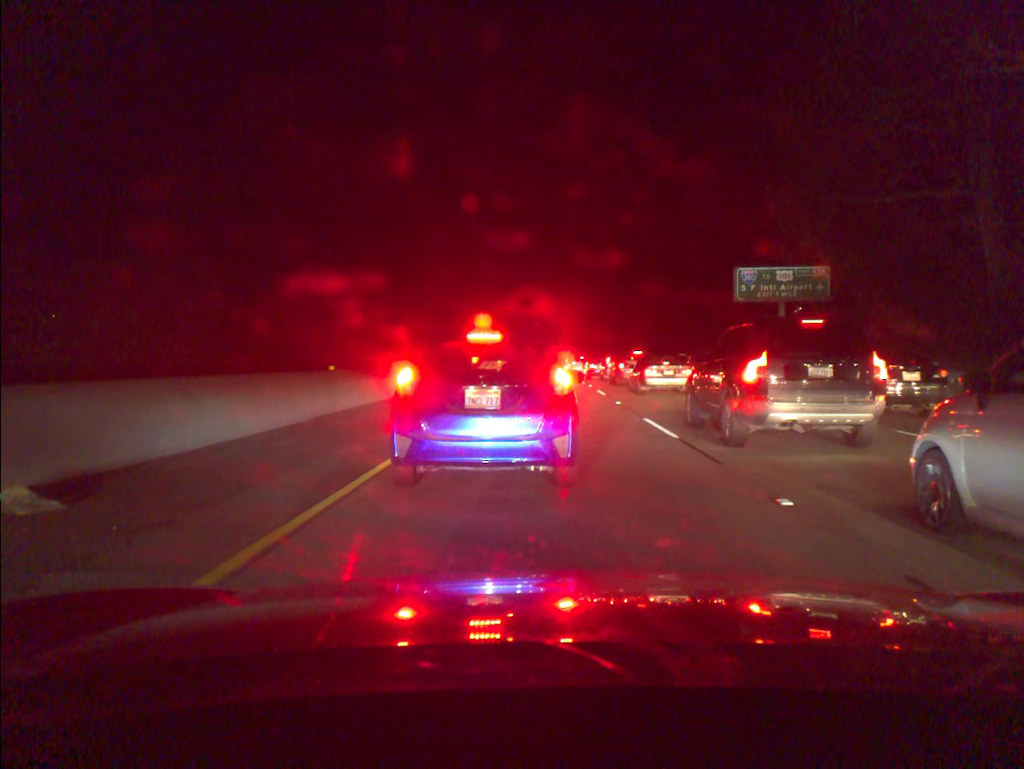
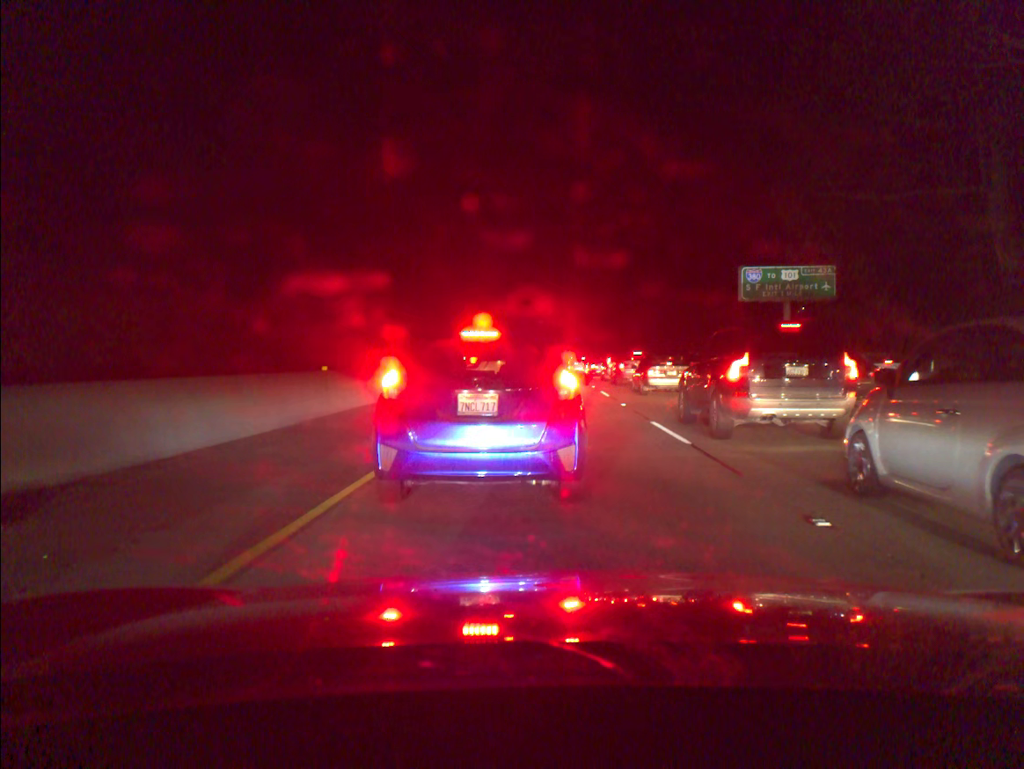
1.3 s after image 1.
(0.0, +0.8) m; 0°
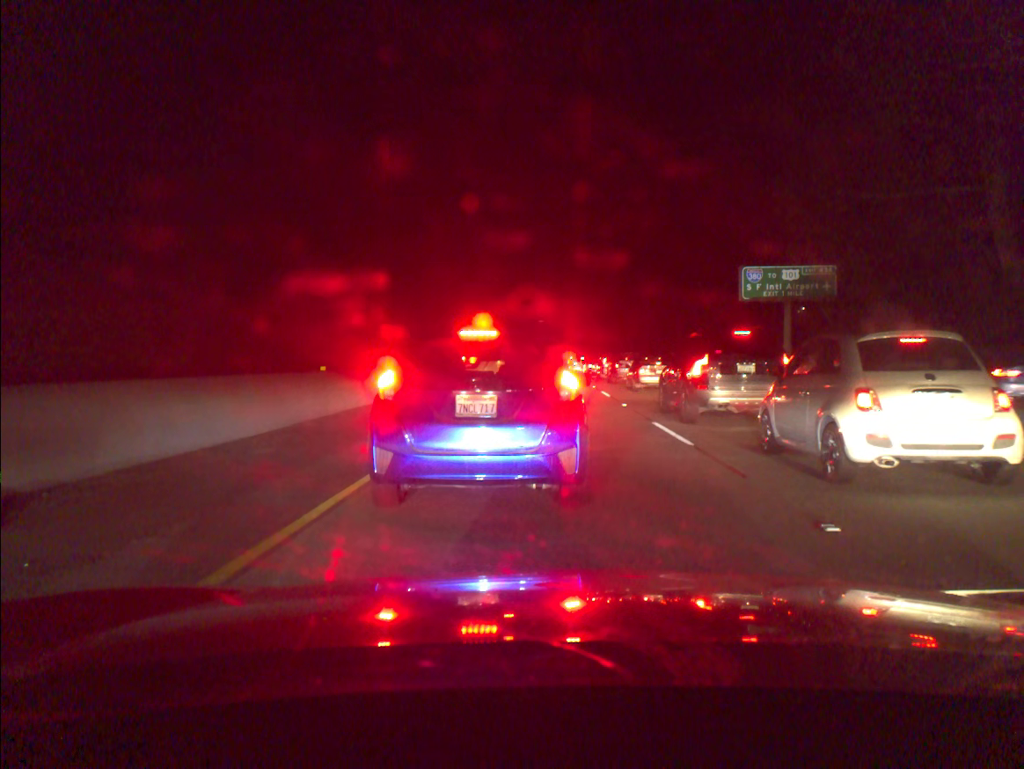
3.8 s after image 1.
(0.0, +0.2) m; 0°
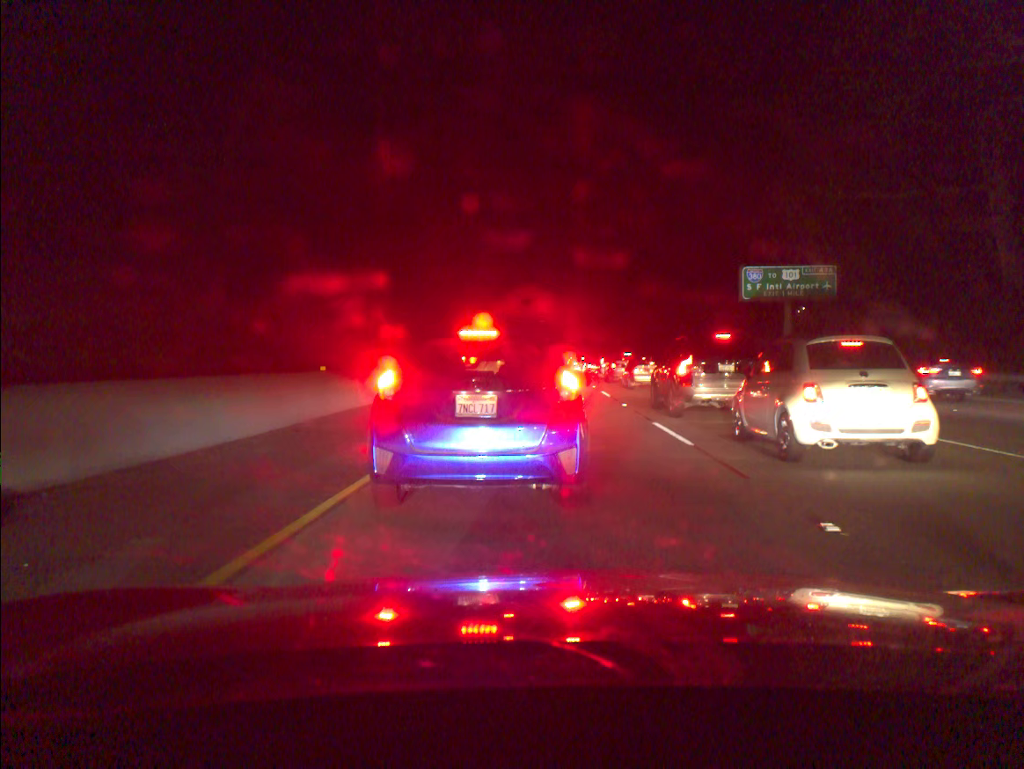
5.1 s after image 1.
(0.0, 0.0) m; 0°
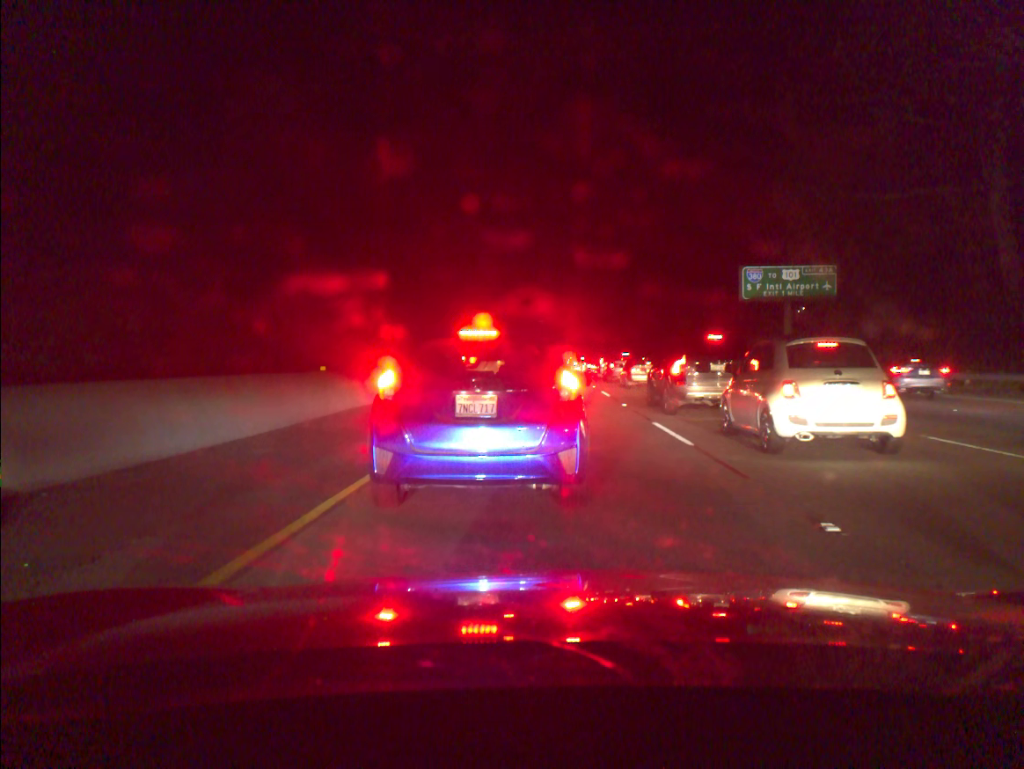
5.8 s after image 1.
(0.0, 0.0) m; 0°
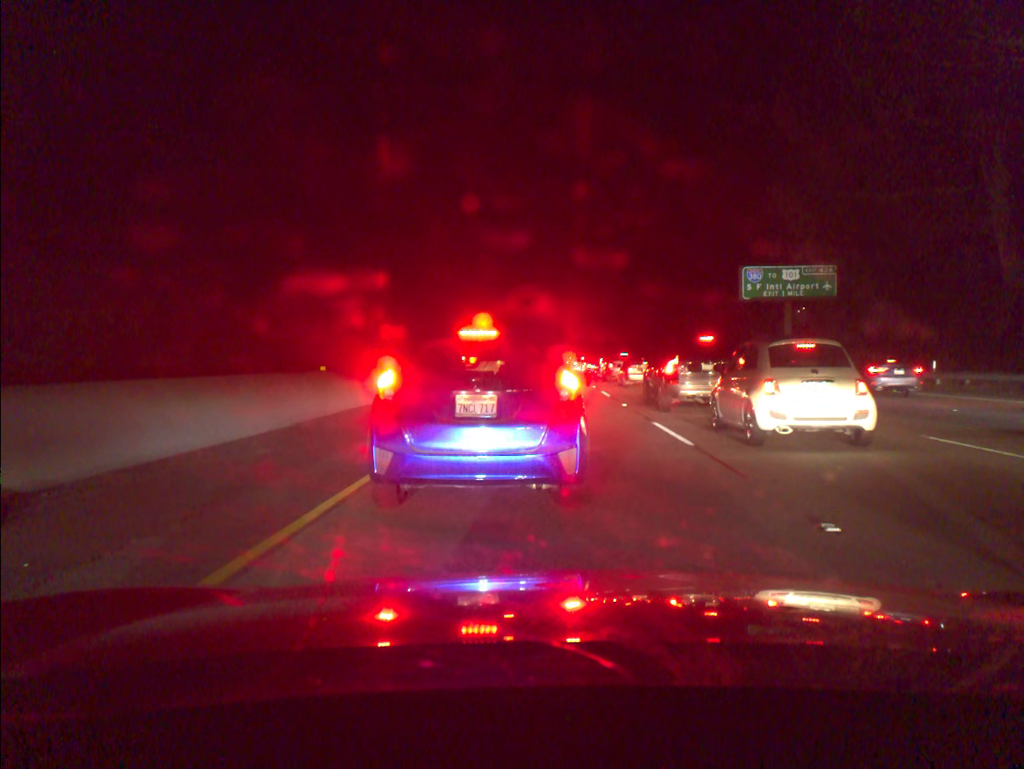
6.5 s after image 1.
(0.0, 0.0) m; 0°
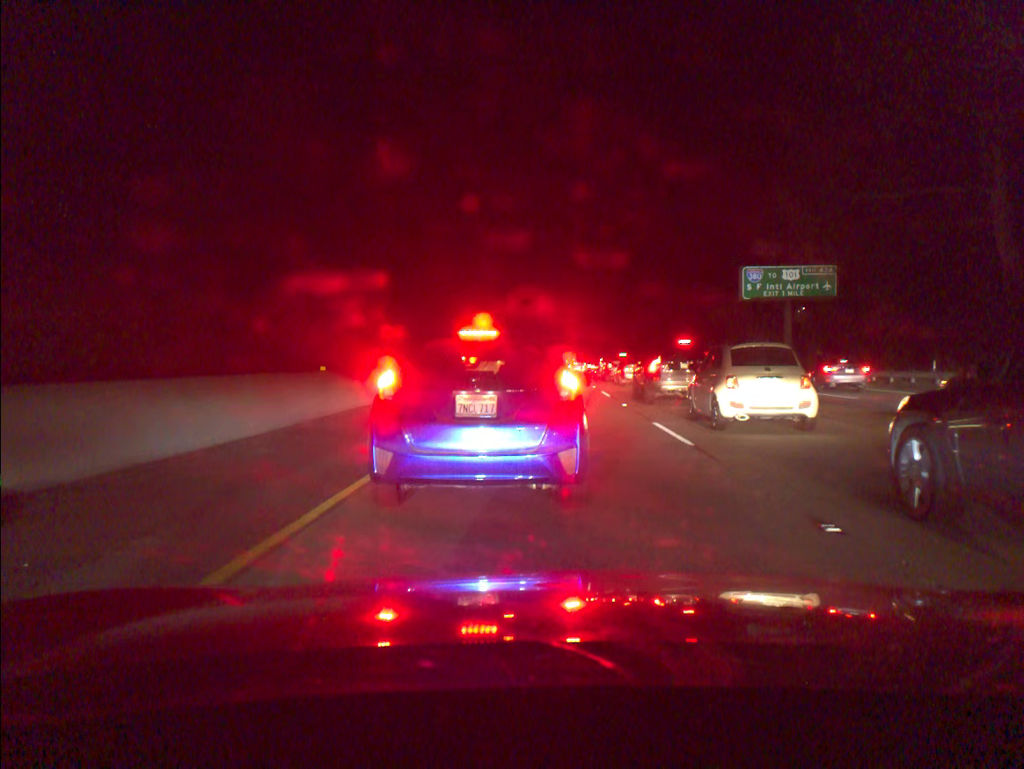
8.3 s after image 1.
(0.0, 0.0) m; 0°
